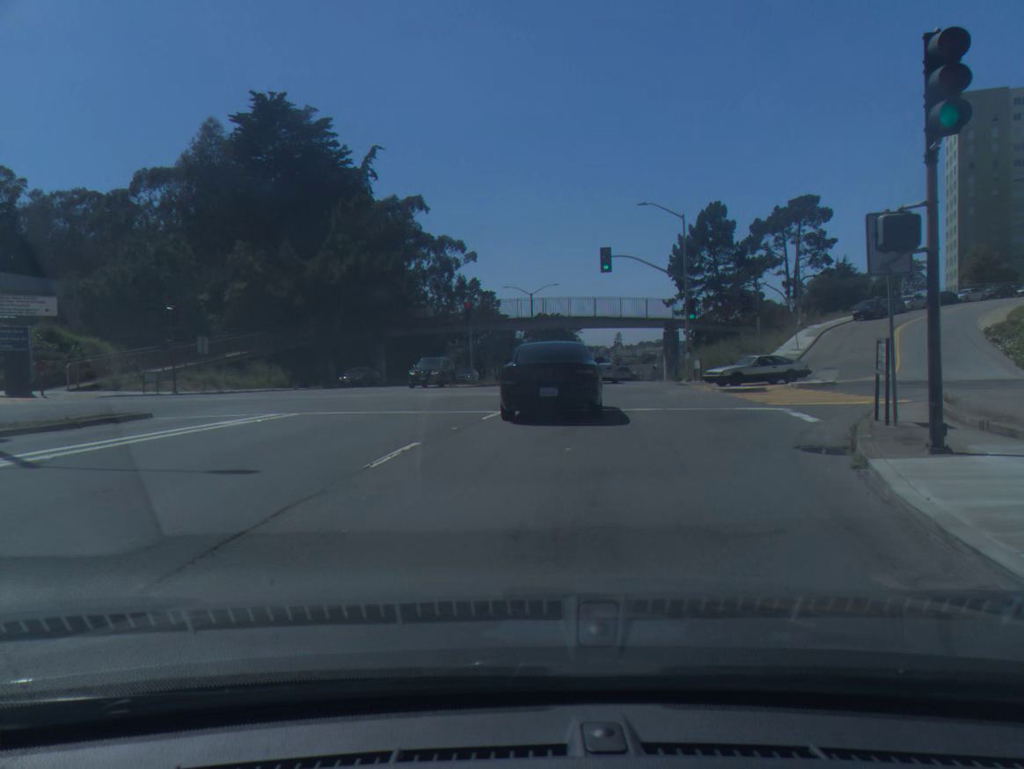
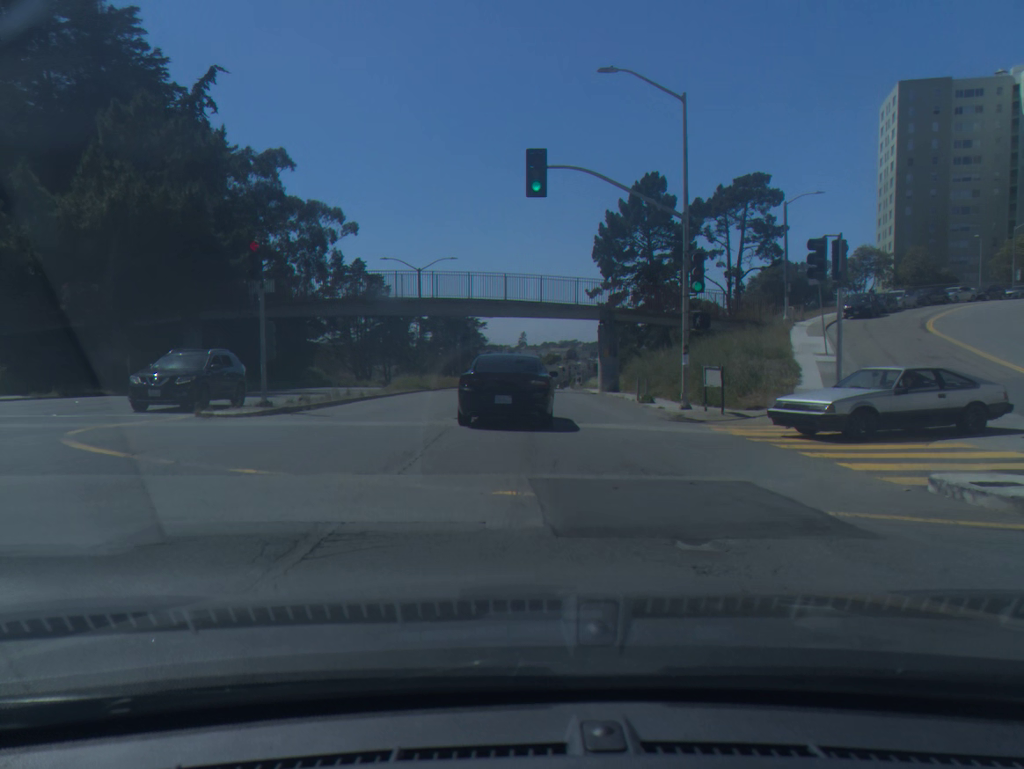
(+1.5, +20.5) m; +7°
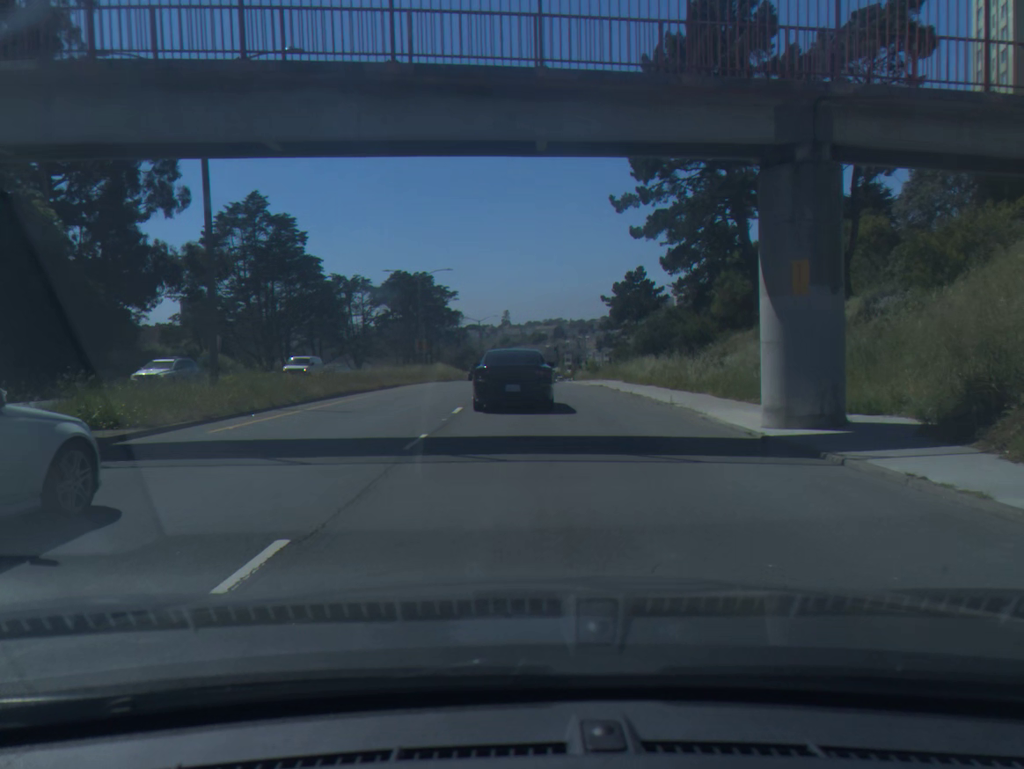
(+0.4, +37.6) m; +1°
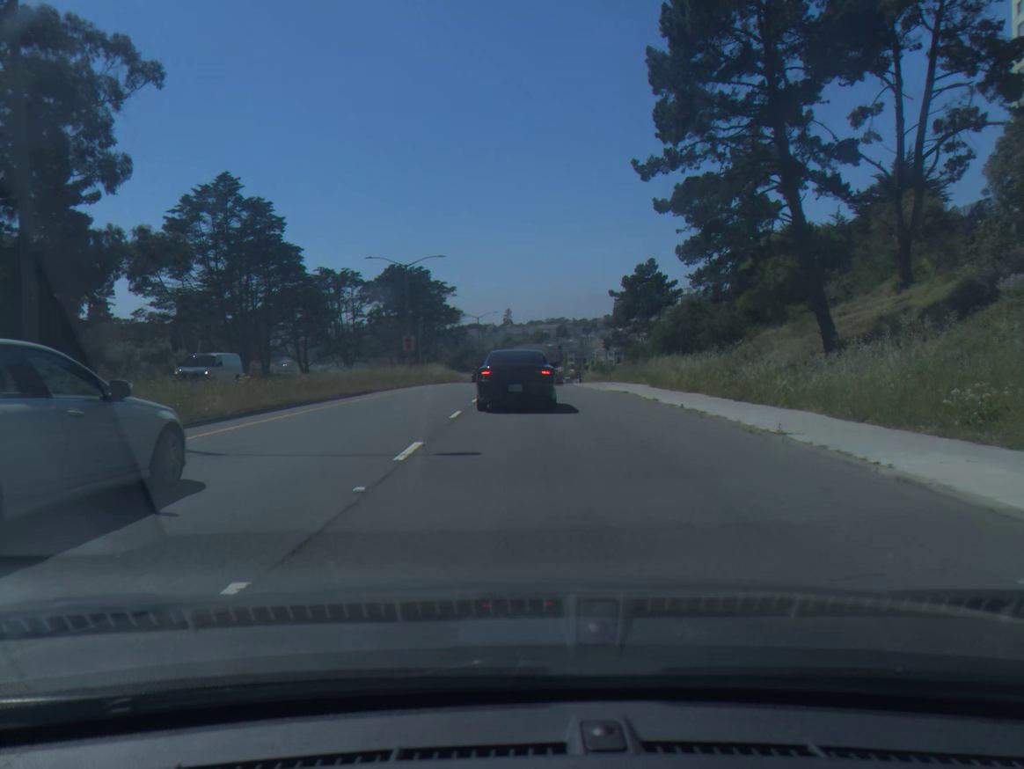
(0.0, +8.4) m; 0°
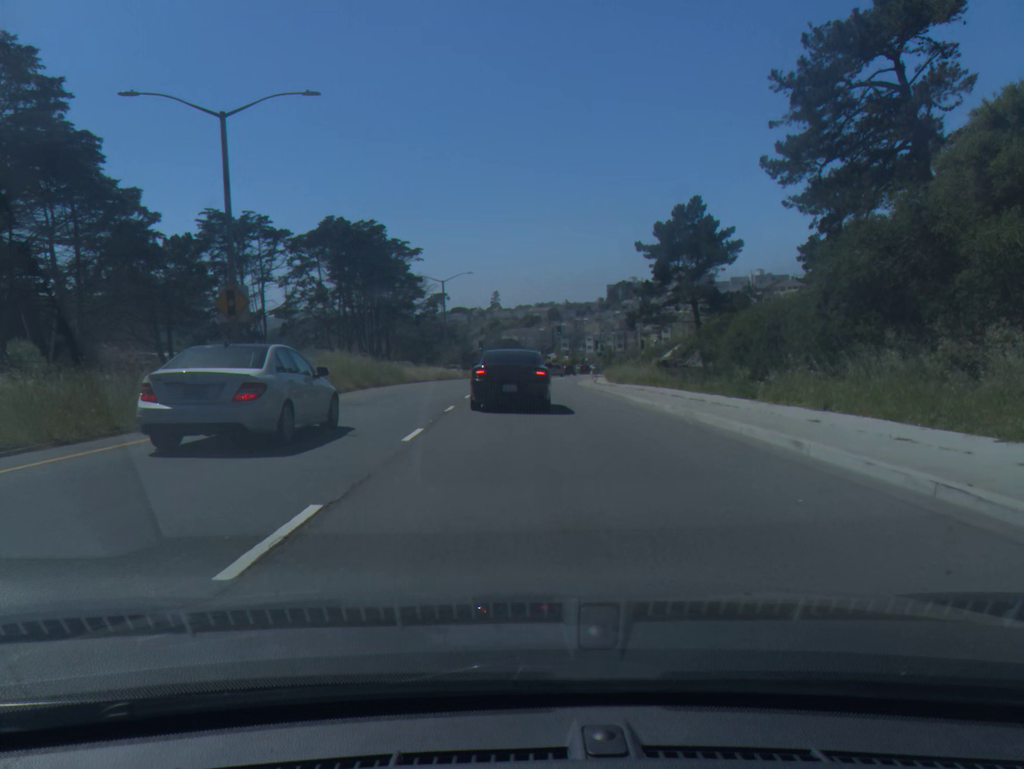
(+0.2, +34.2) m; +1°
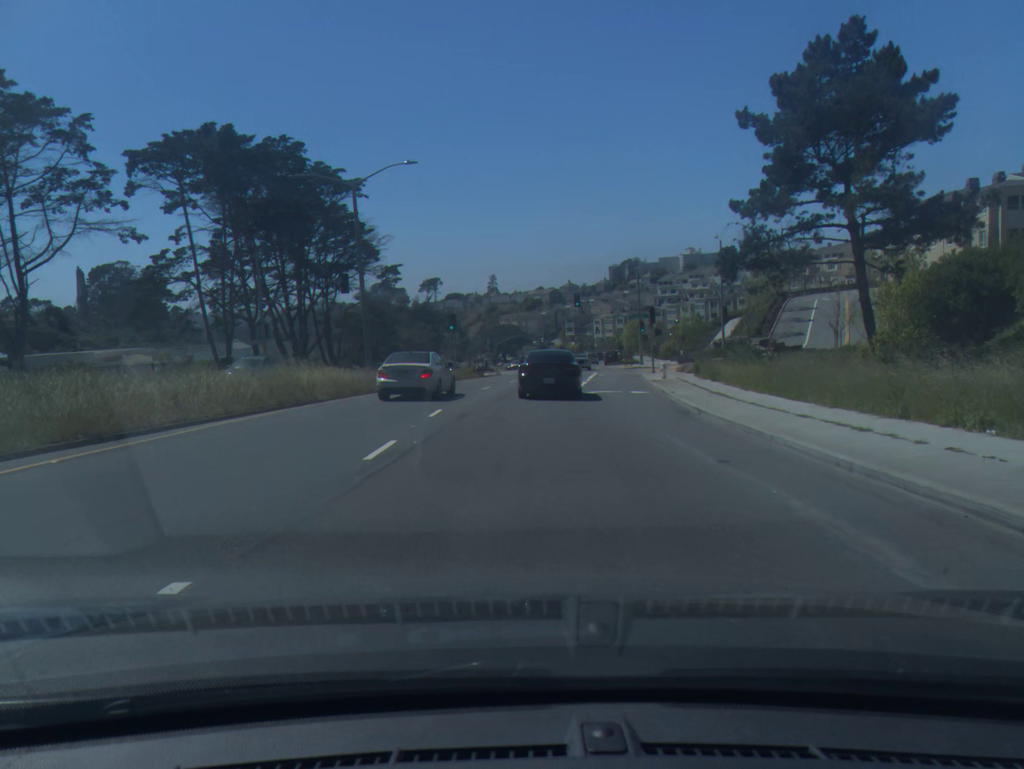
(-0.1, +37.8) m; 0°
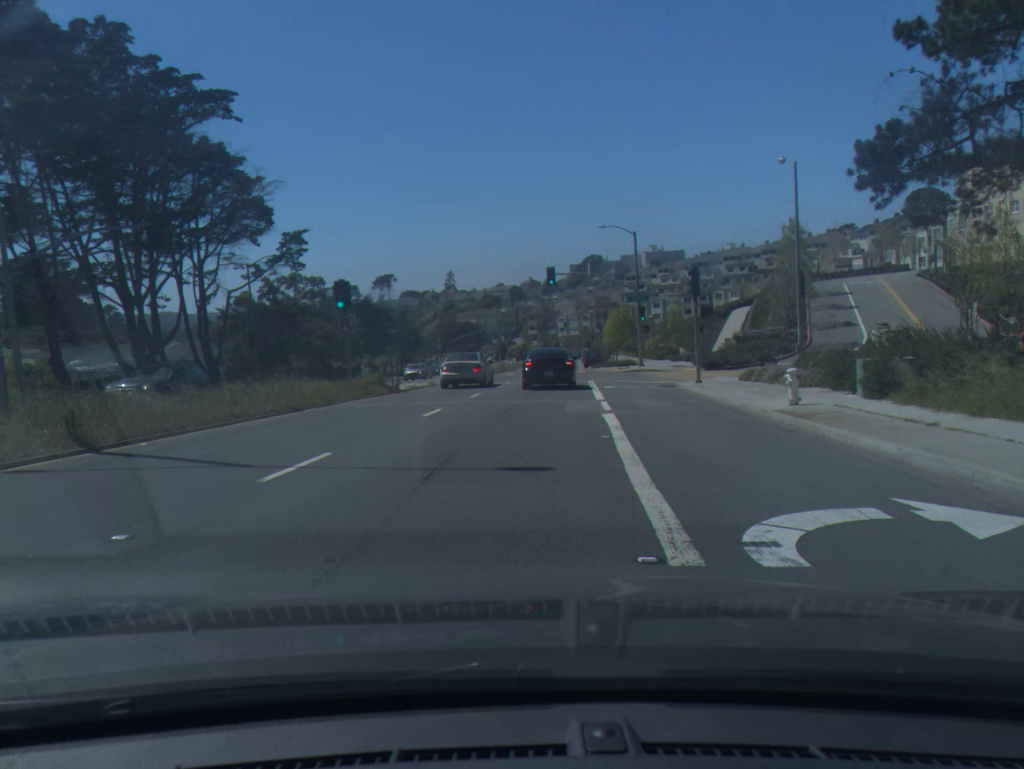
(+0.6, +22.4) m; +3°
